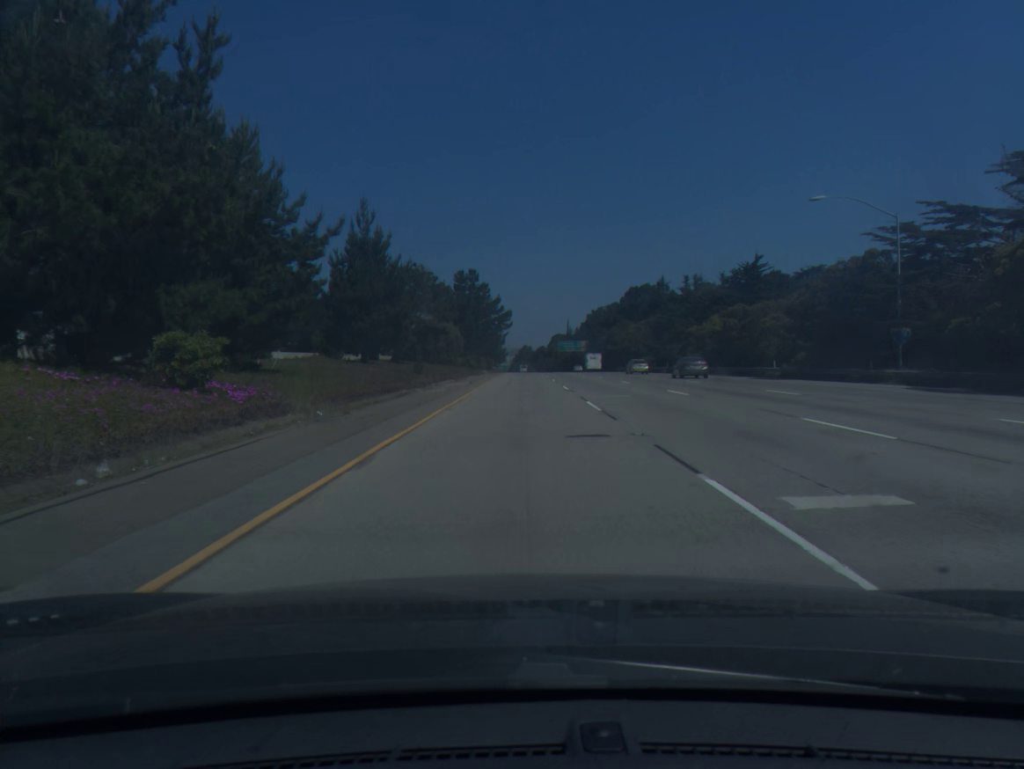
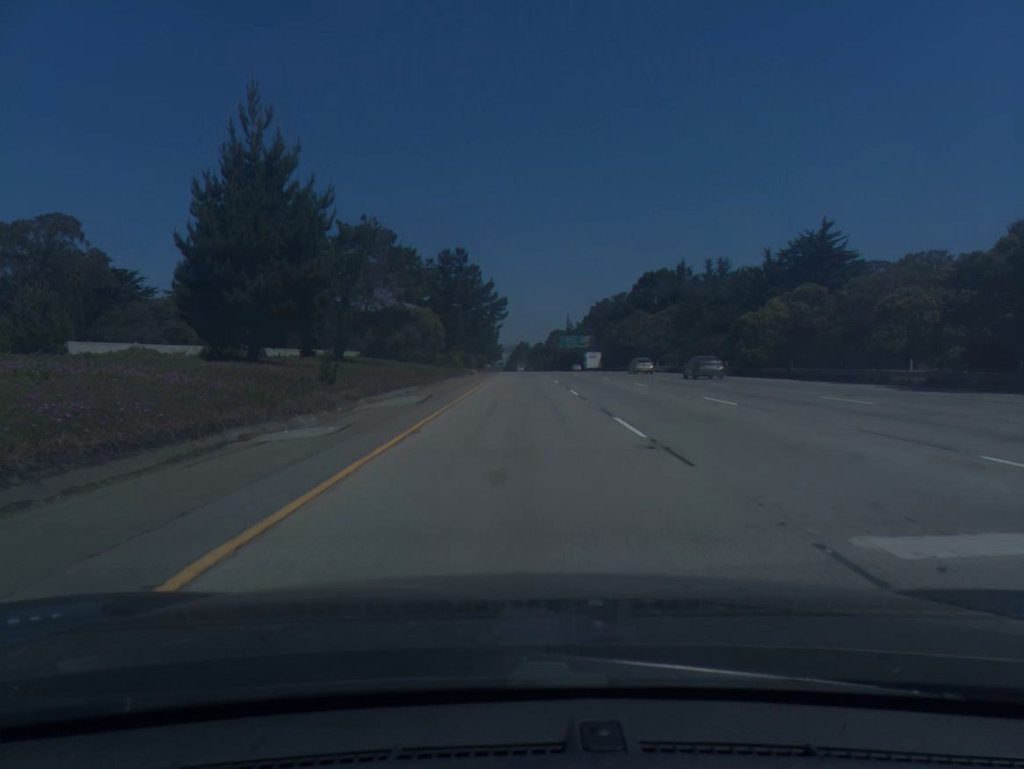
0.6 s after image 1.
(0.0, +20.5) m; 0°
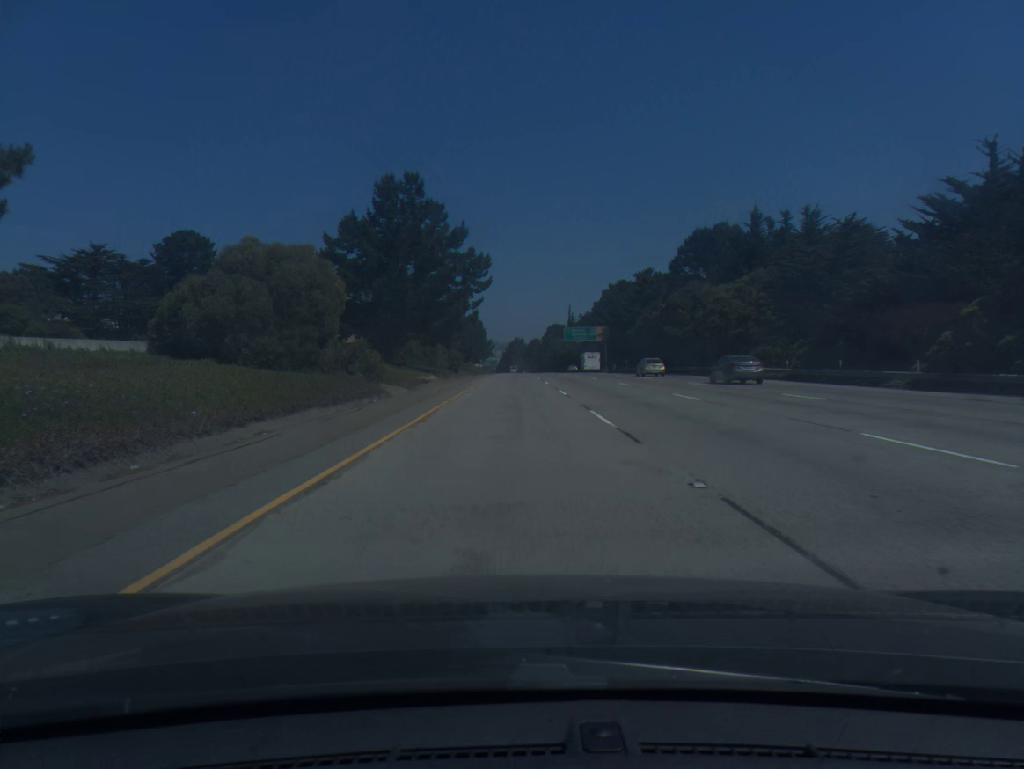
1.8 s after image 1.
(+0.3, +41.1) m; +1°
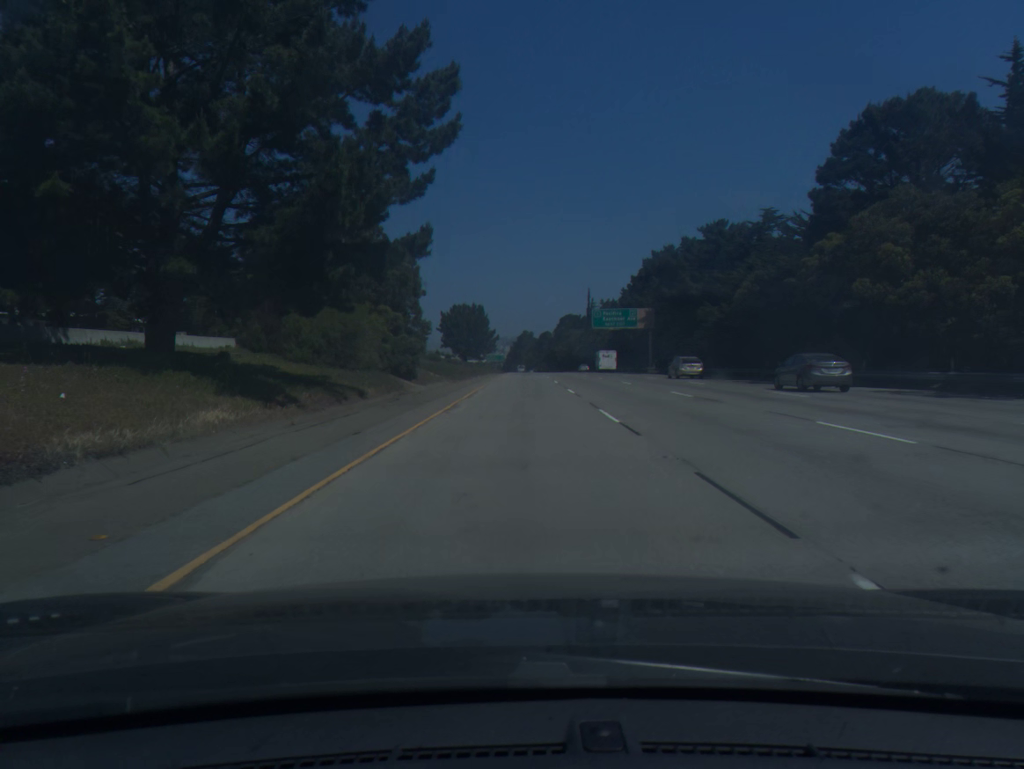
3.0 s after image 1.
(-0.3, +41.2) m; -1°
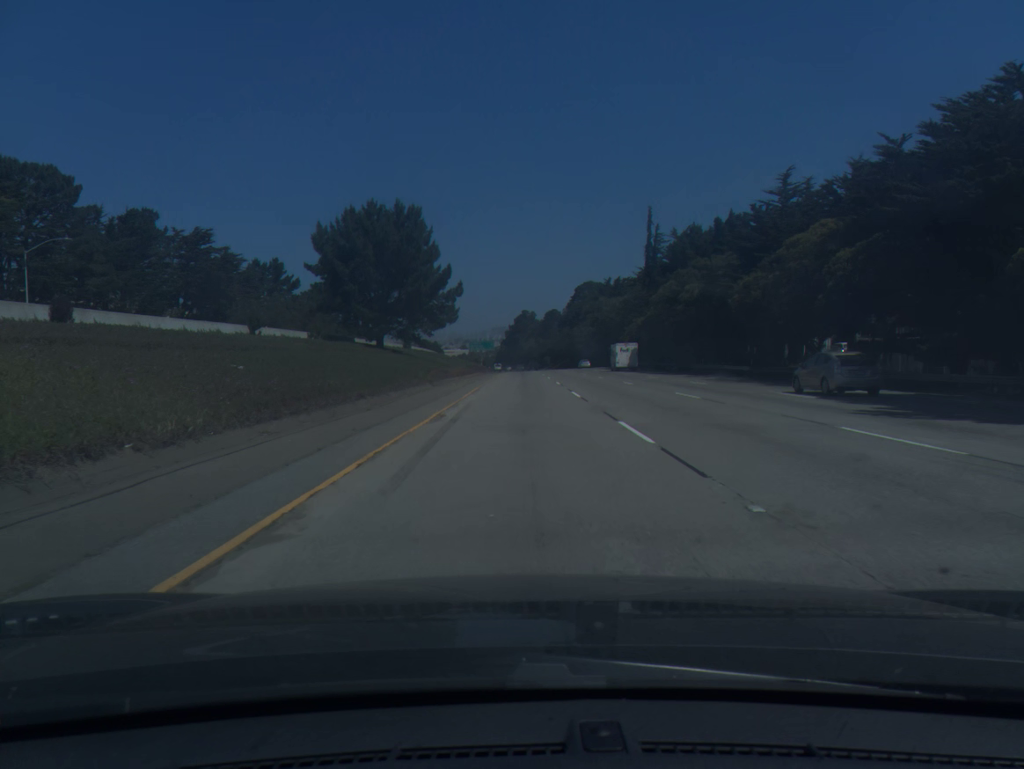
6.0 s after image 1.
(+0.6, +103.4) m; 0°
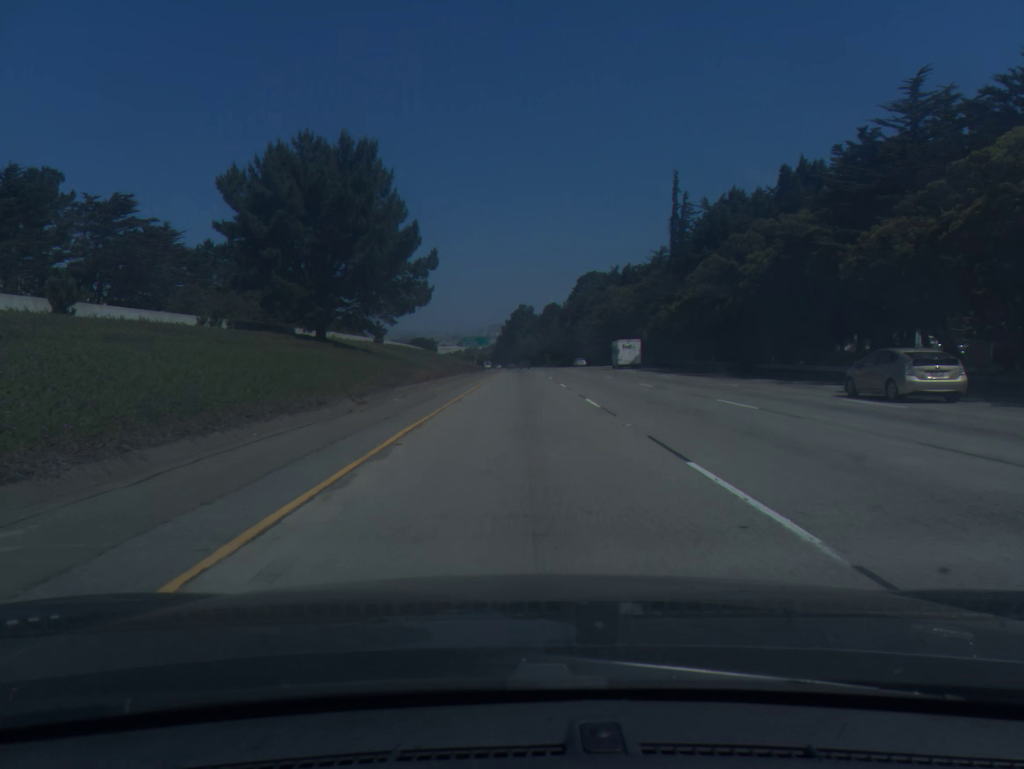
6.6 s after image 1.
(0.0, +20.6) m; 0°
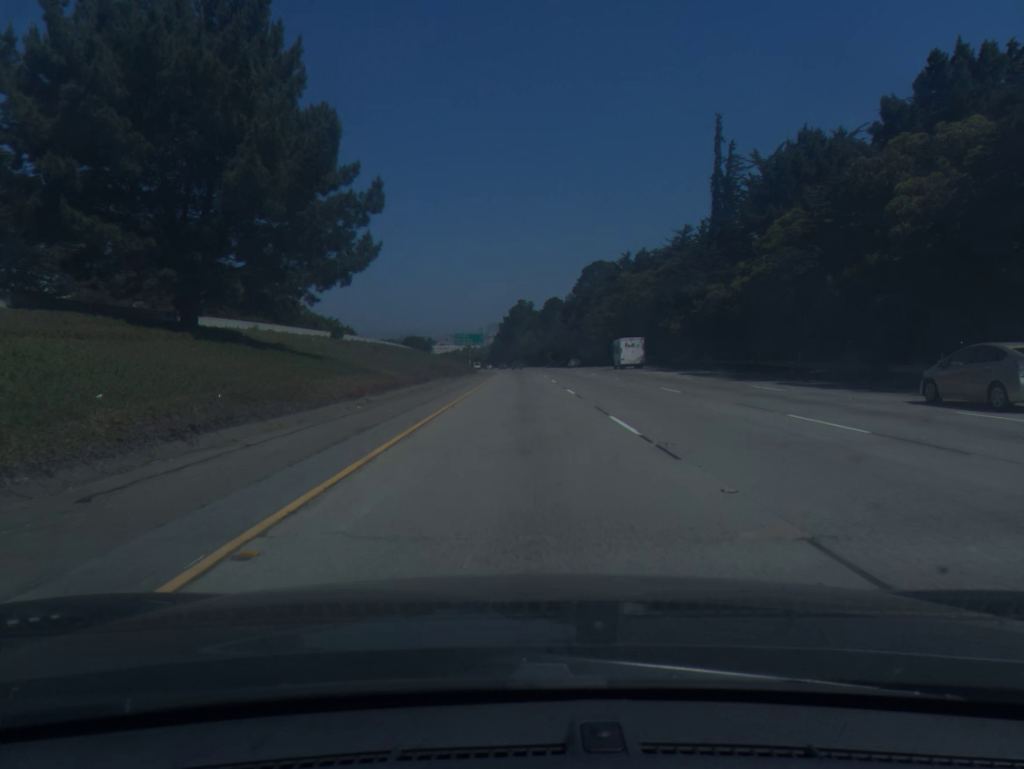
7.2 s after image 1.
(0.0, +20.6) m; 0°
